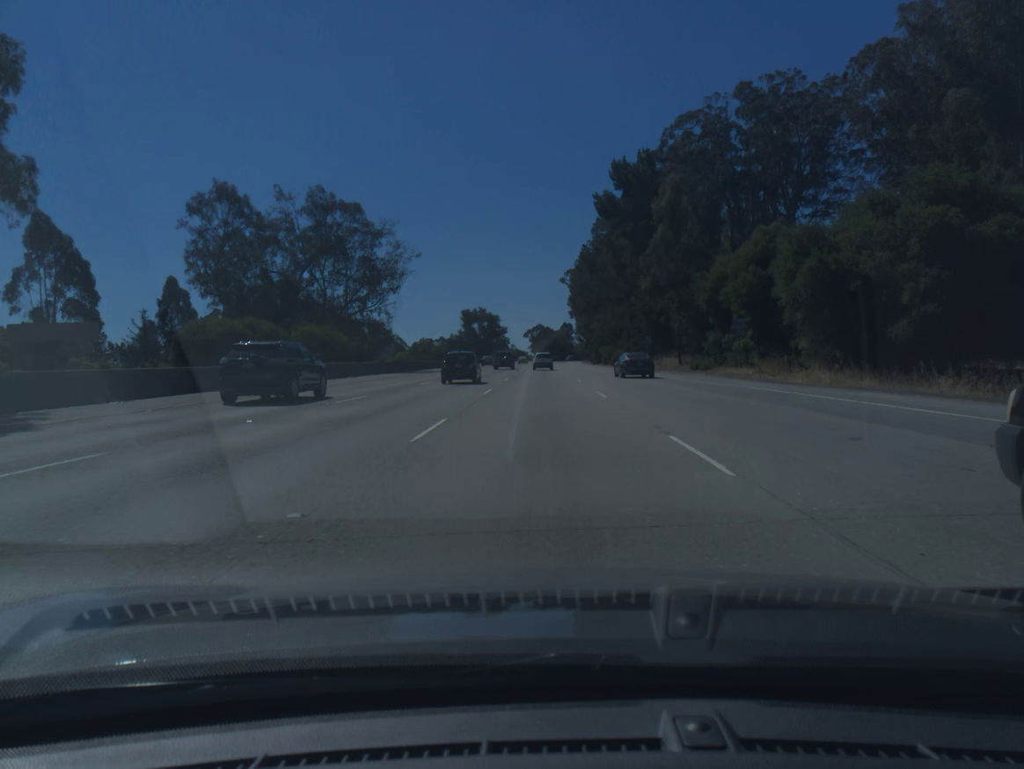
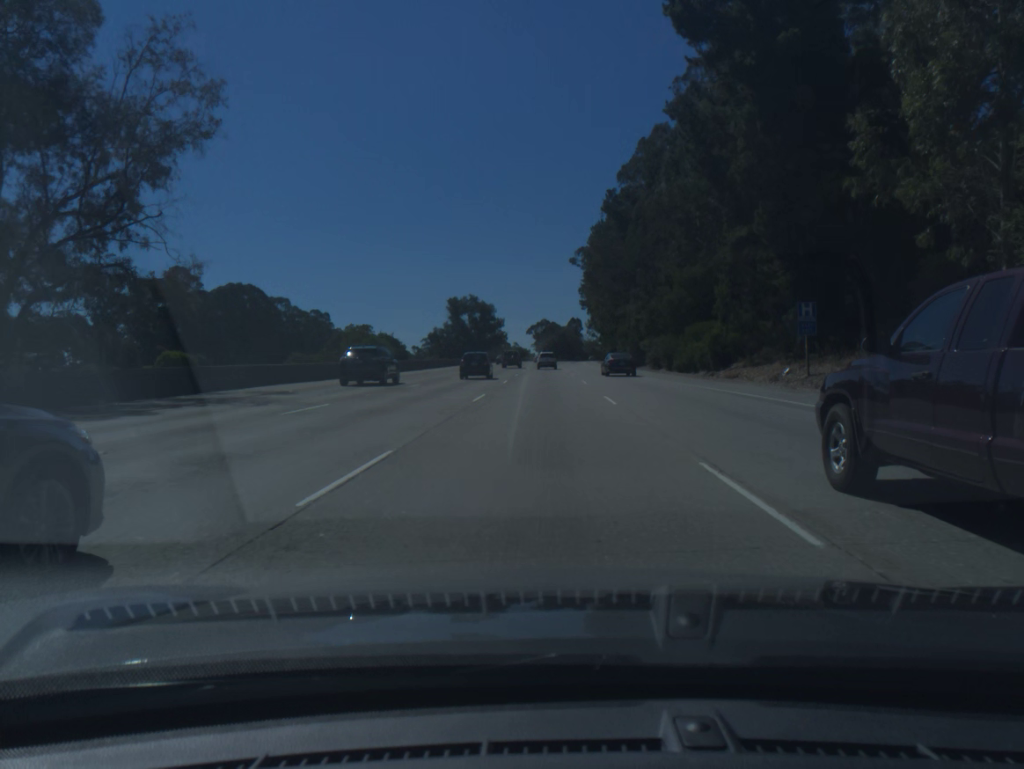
(-0.1, +48.3) m; 0°
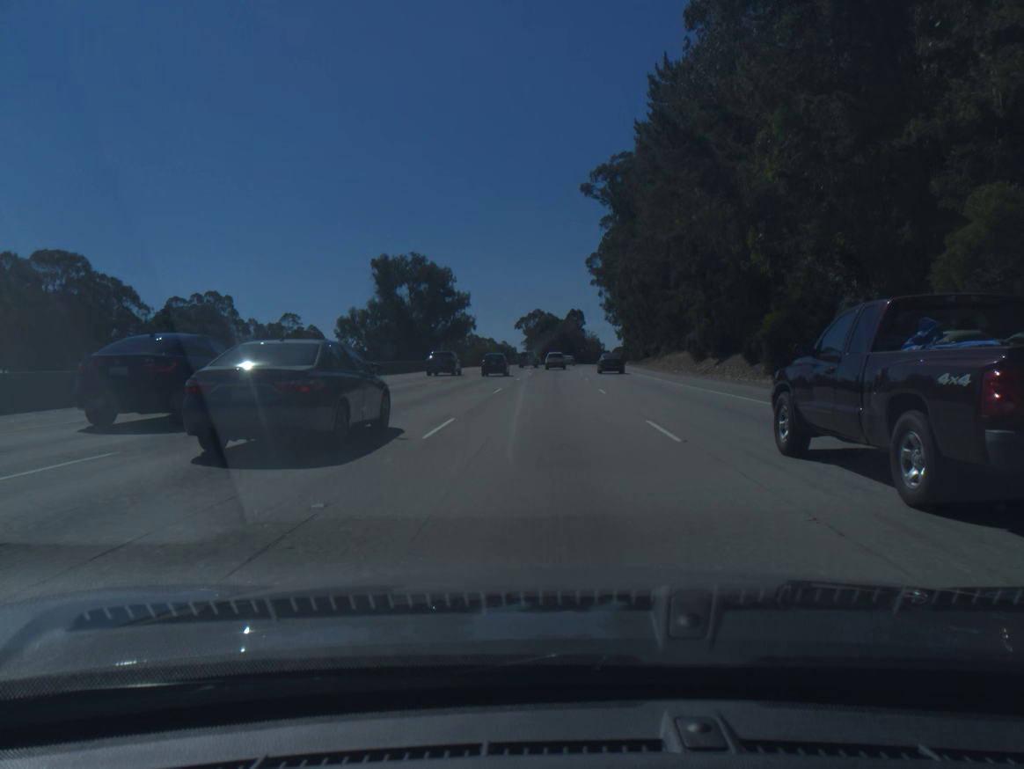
(-0.2, +82.4) m; 0°
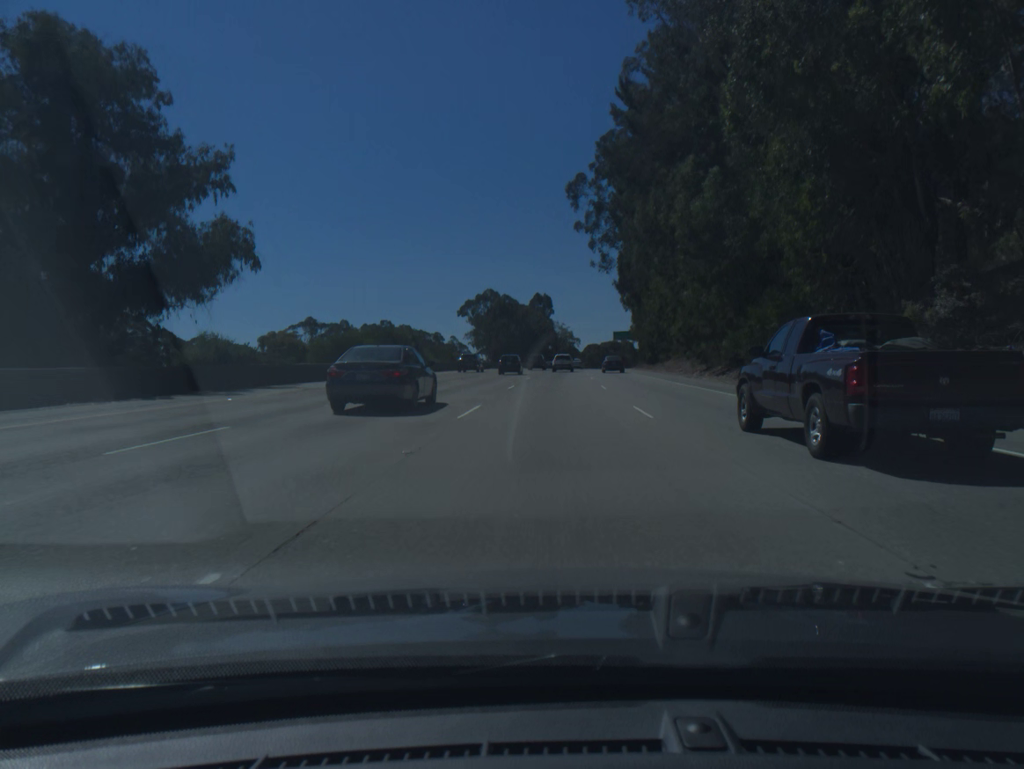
(+1.7, +83.8) m; +3°
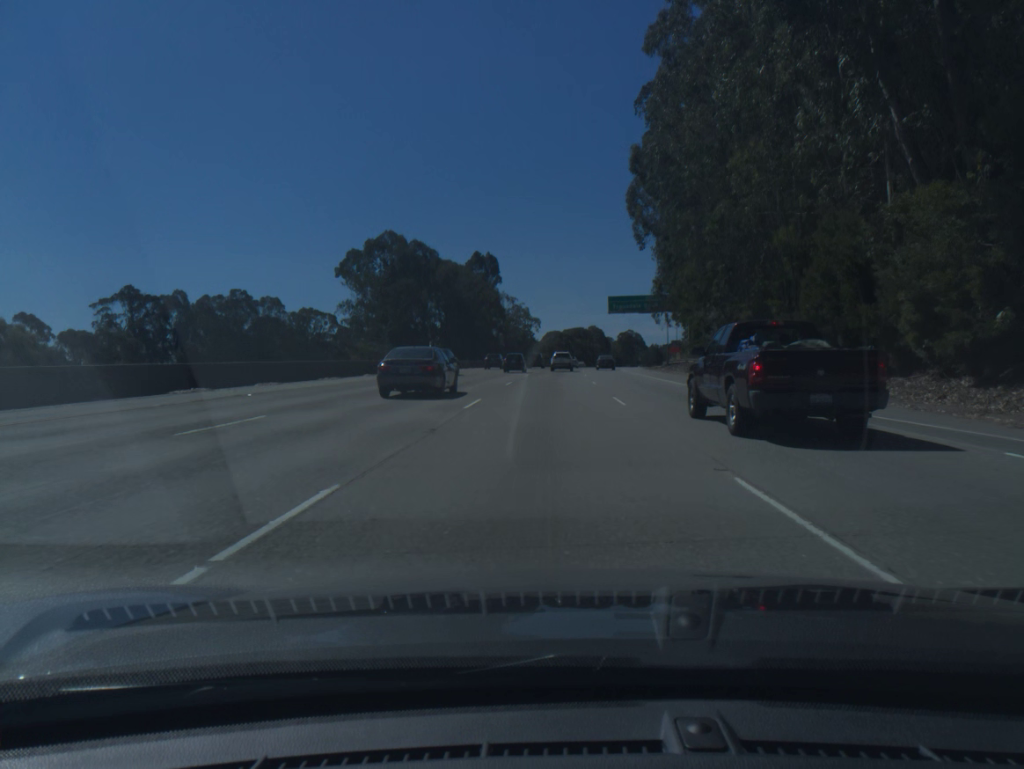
(+2.6, +84.6) m; +3°
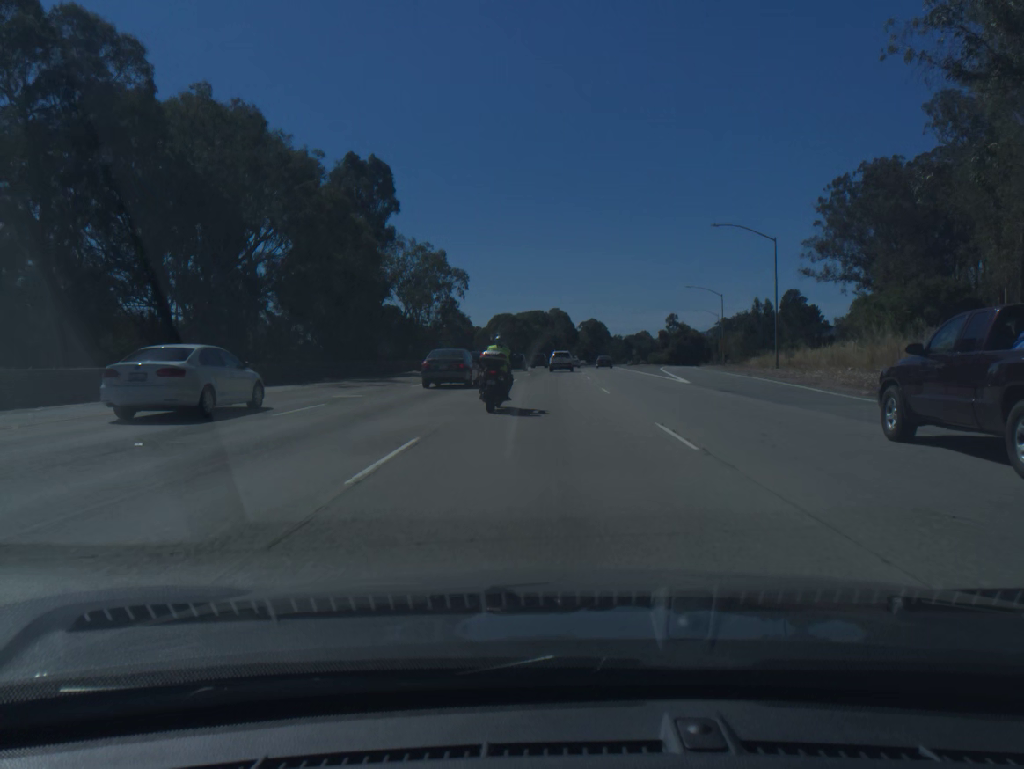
(+2.1, +83.0) m; +3°
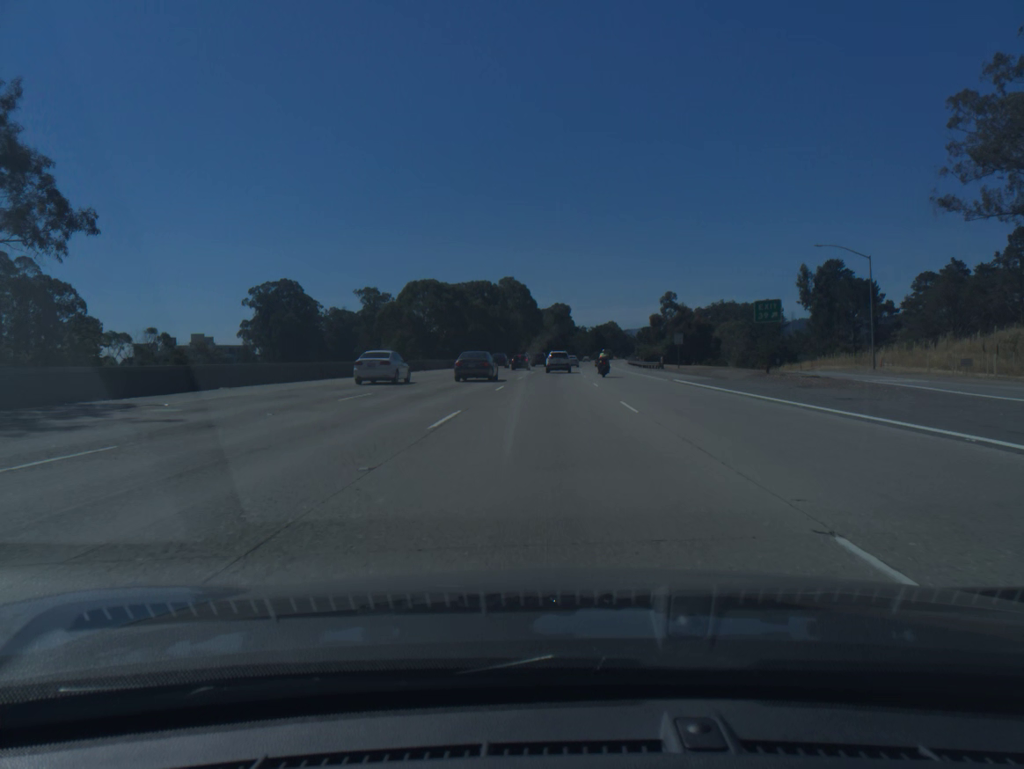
(+1.9, +81.7) m; +3°
